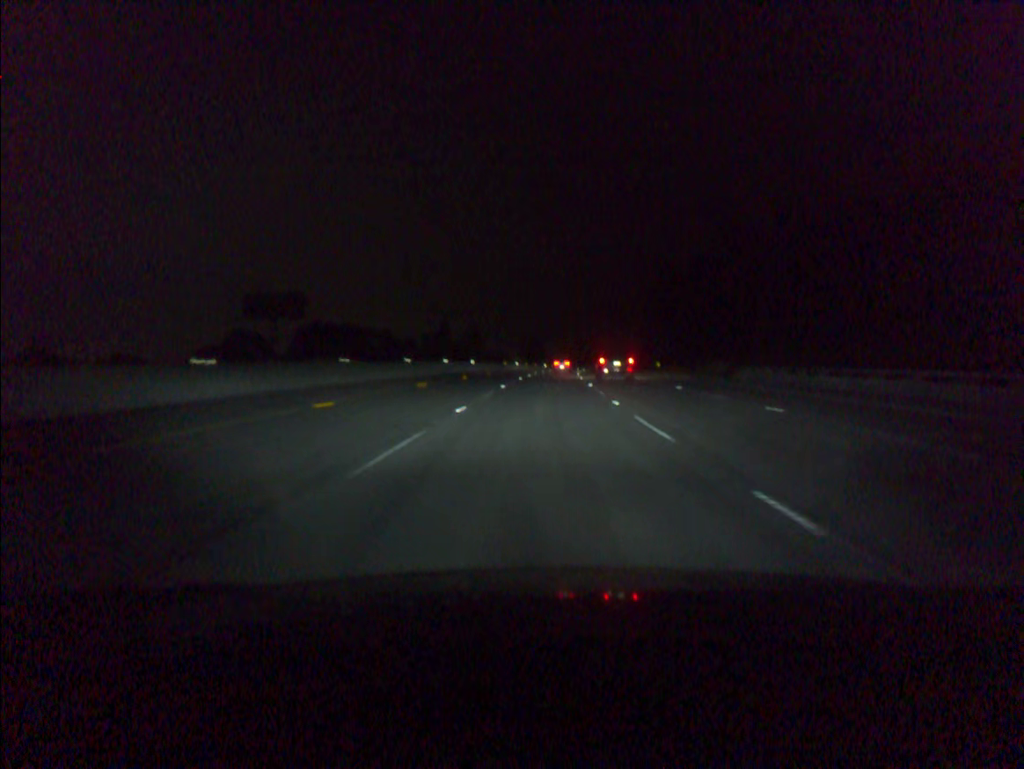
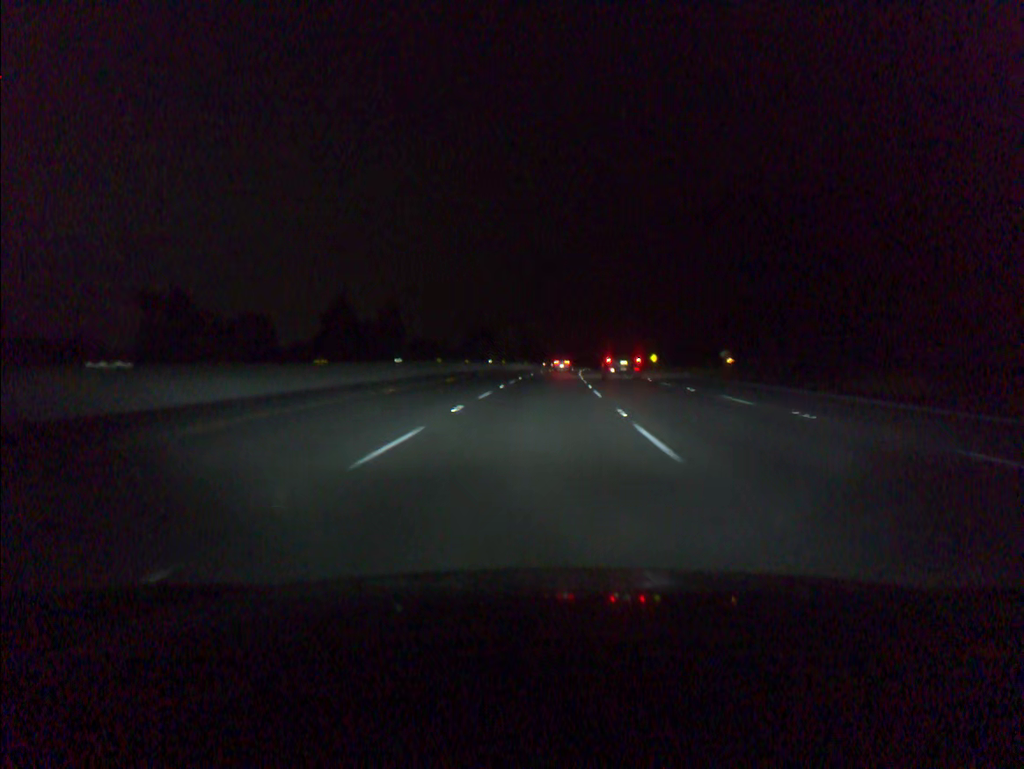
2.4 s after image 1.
(+2.2, +76.5) m; +3°
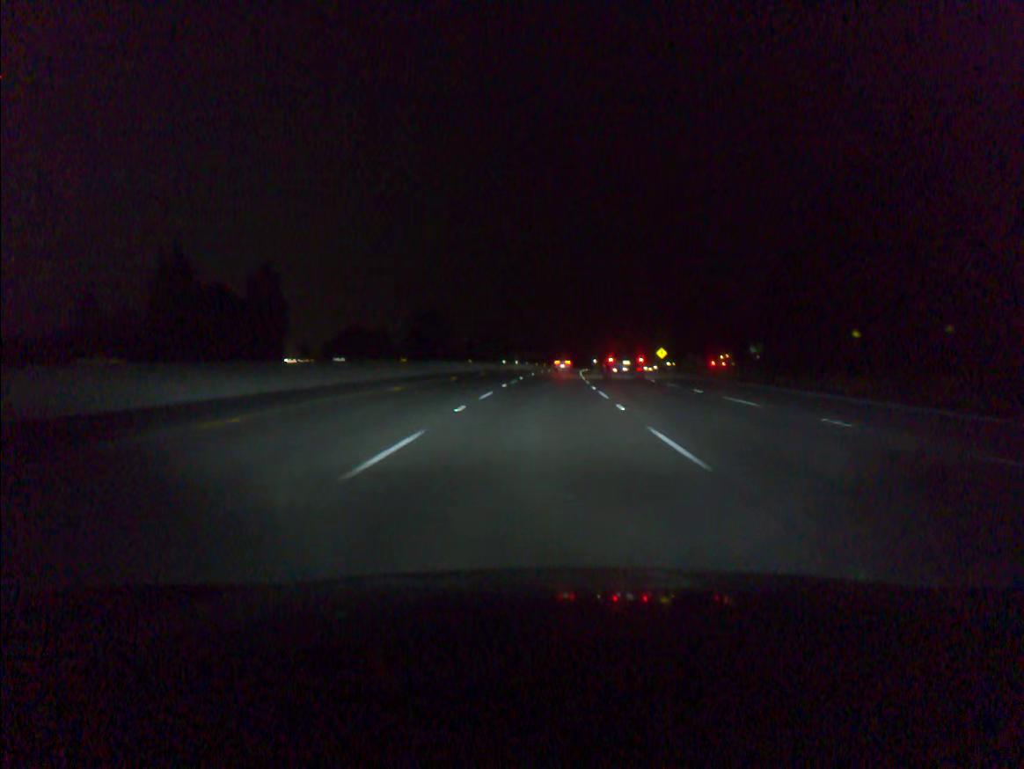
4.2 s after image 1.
(+1.2, +57.7) m; +2°
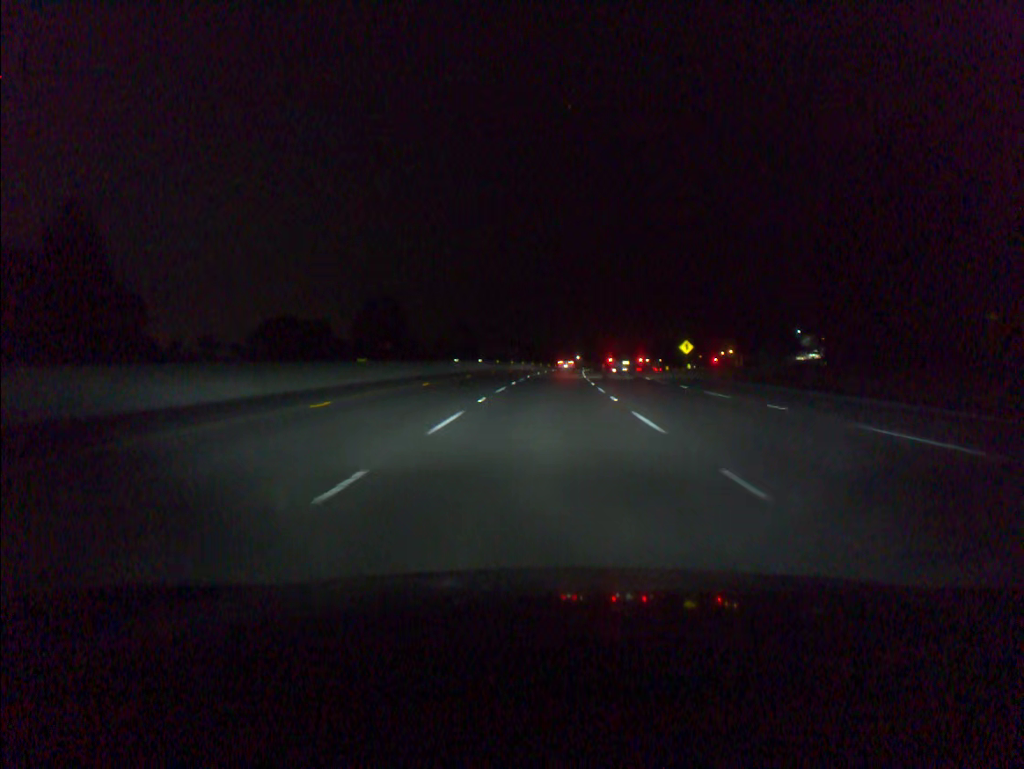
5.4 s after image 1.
(+0.5, +38.6) m; +1°
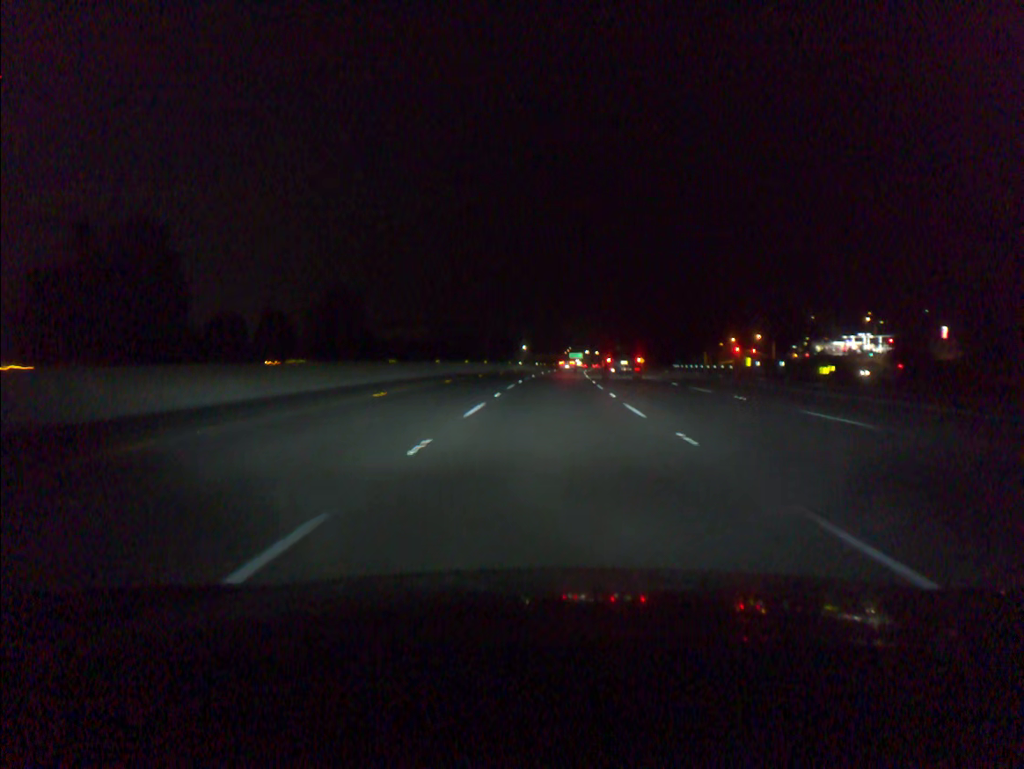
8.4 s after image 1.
(+3.4, +96.3) m; +4°
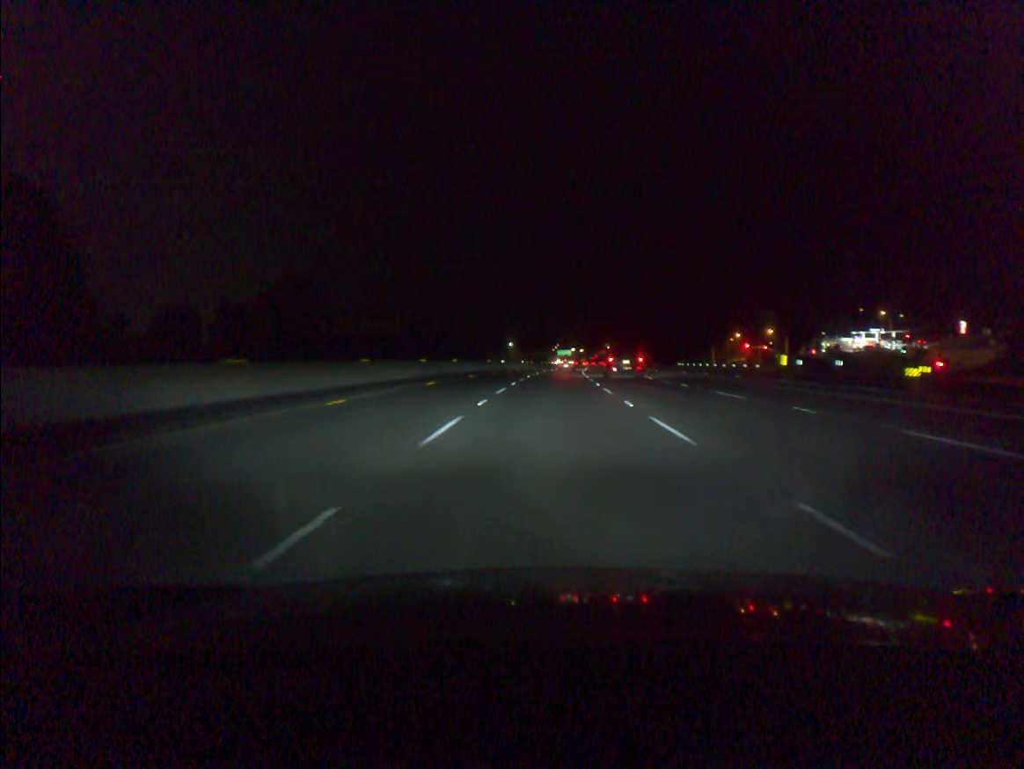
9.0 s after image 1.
(+0.2, +19.3) m; +1°
